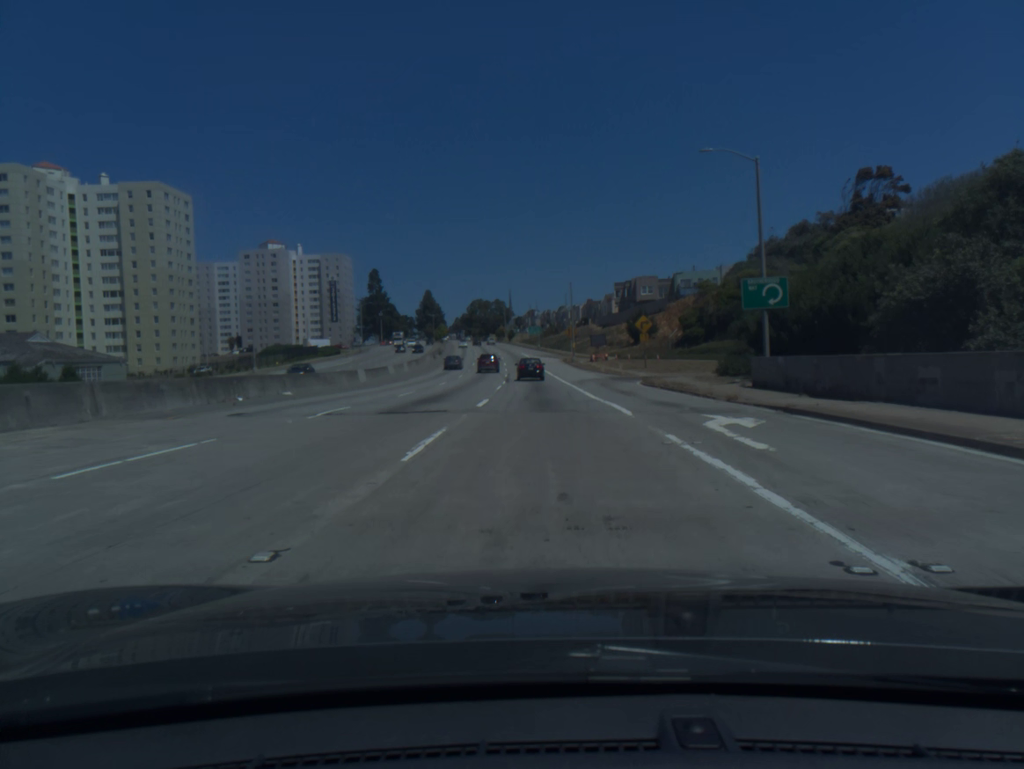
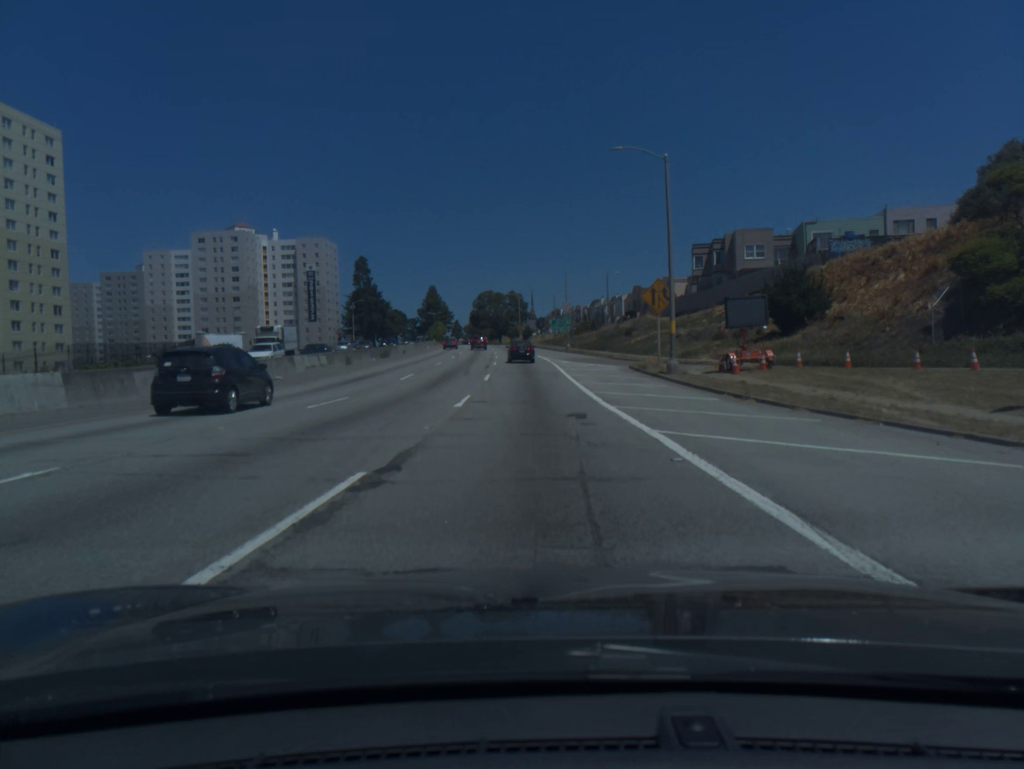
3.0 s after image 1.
(-0.8, +55.9) m; -2°
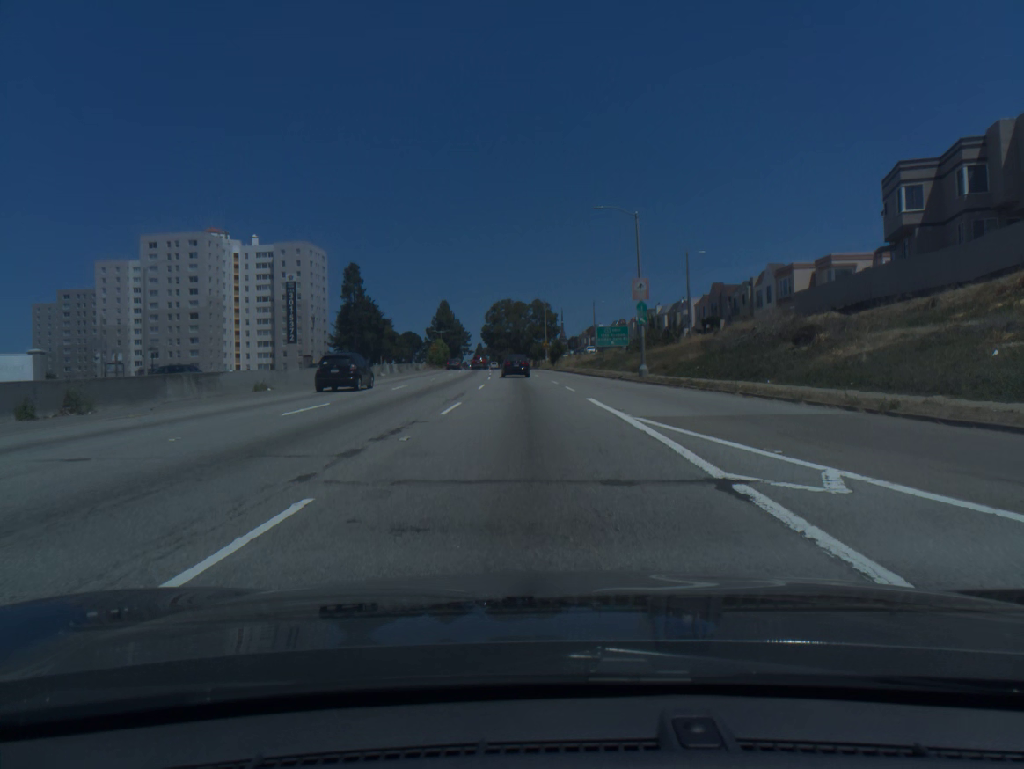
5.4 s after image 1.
(-0.8, +46.1) m; -2°
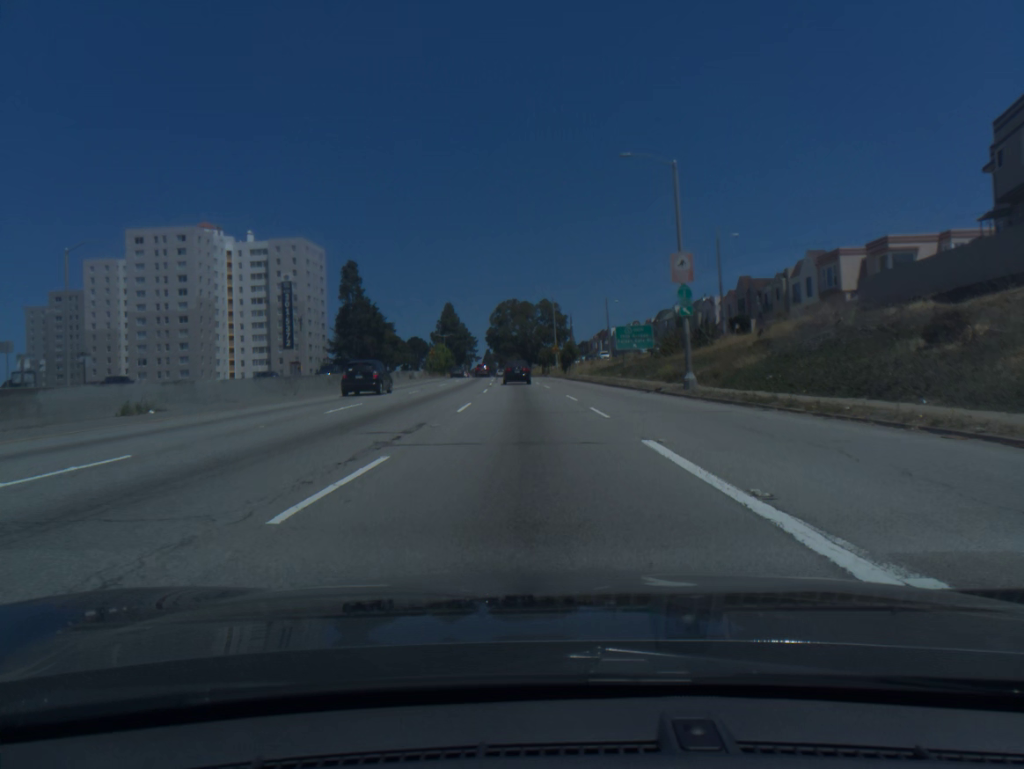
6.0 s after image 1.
(-0.1, +11.0) m; -1°
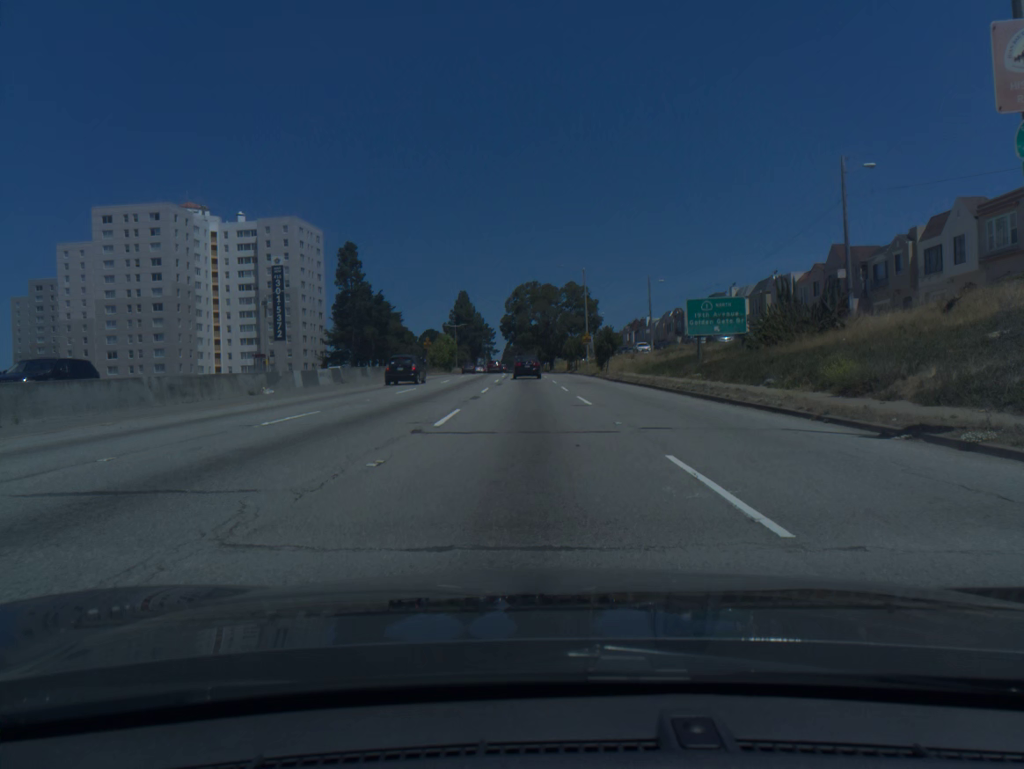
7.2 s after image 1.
(-0.3, +21.3) m; -2°
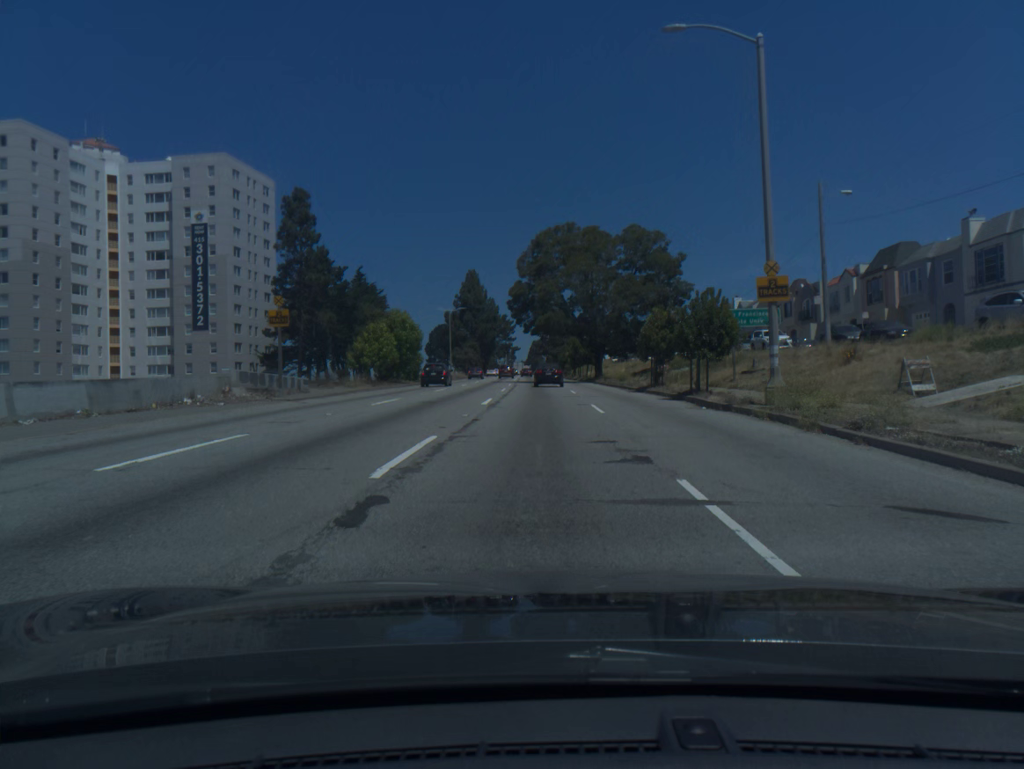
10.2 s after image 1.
(-0.9, +50.4) m; -2°
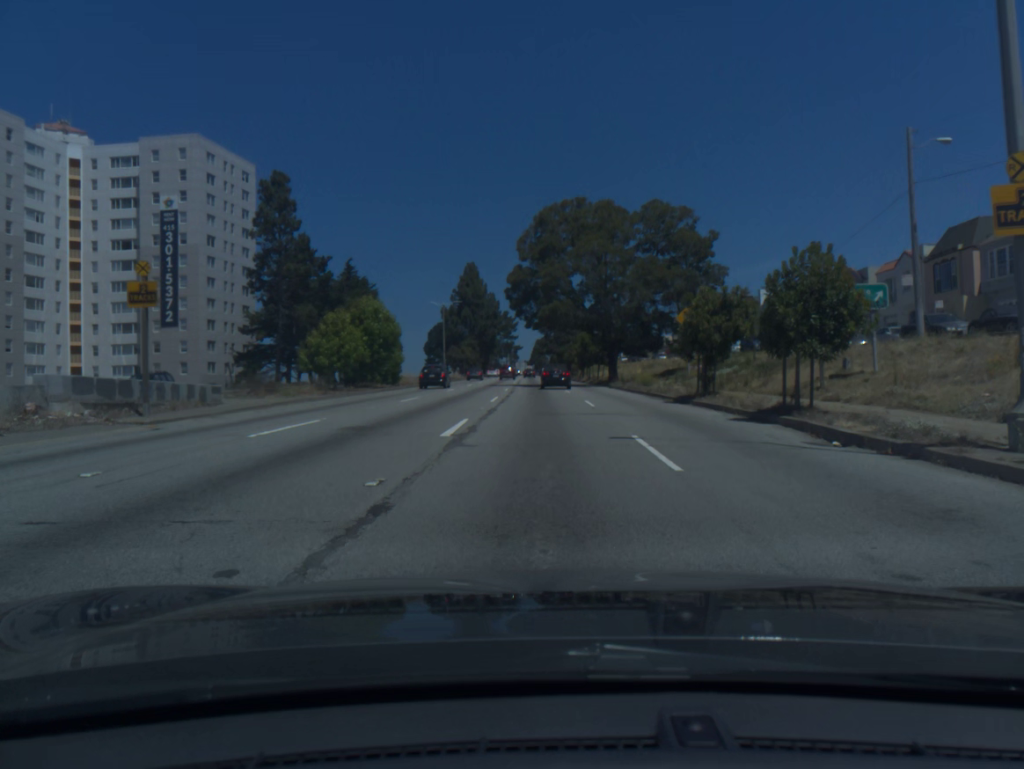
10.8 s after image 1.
(0.0, +9.9) m; 0°
